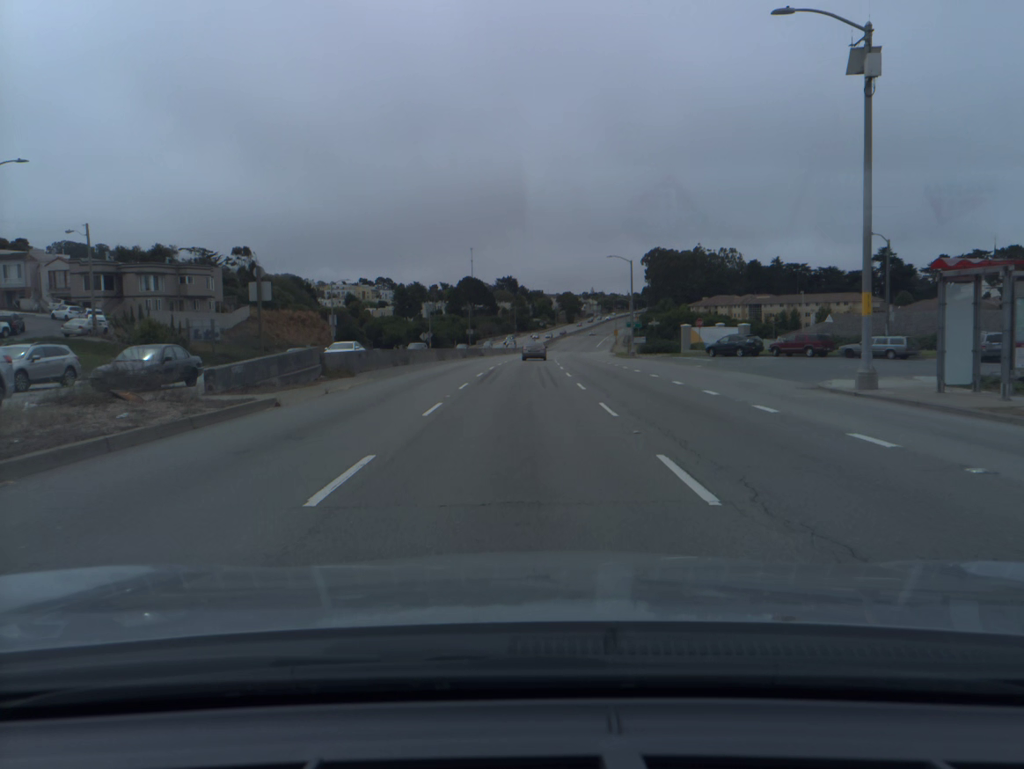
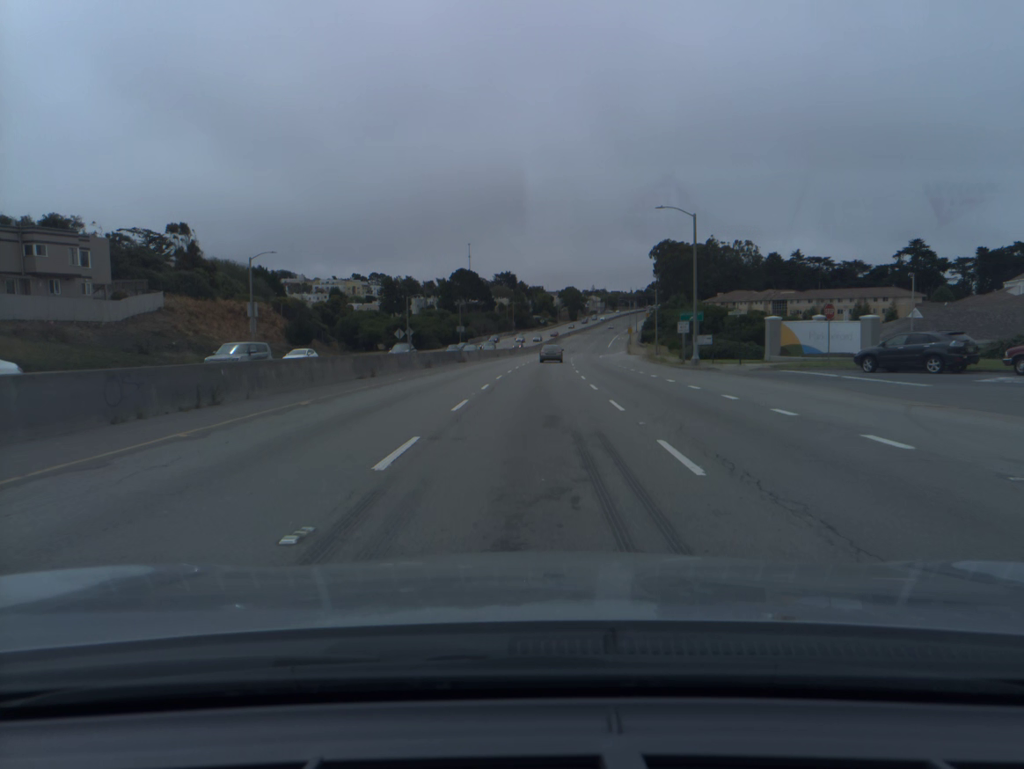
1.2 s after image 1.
(0.0, +27.9) m; 0°
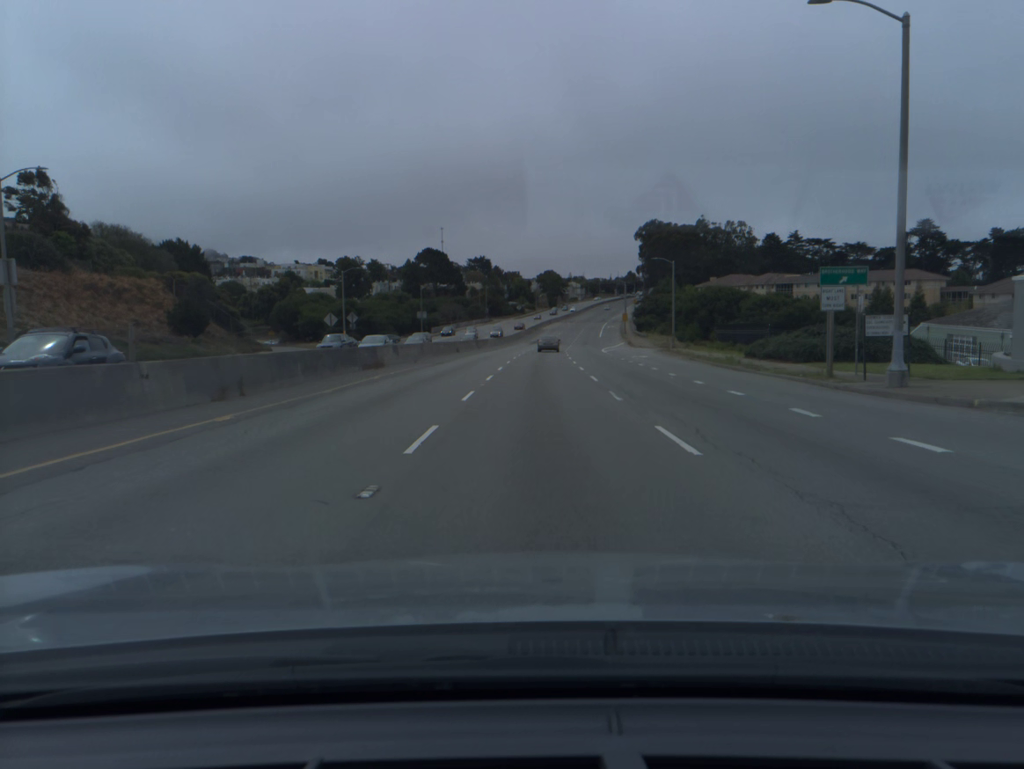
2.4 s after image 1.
(+0.4, +28.4) m; +2°
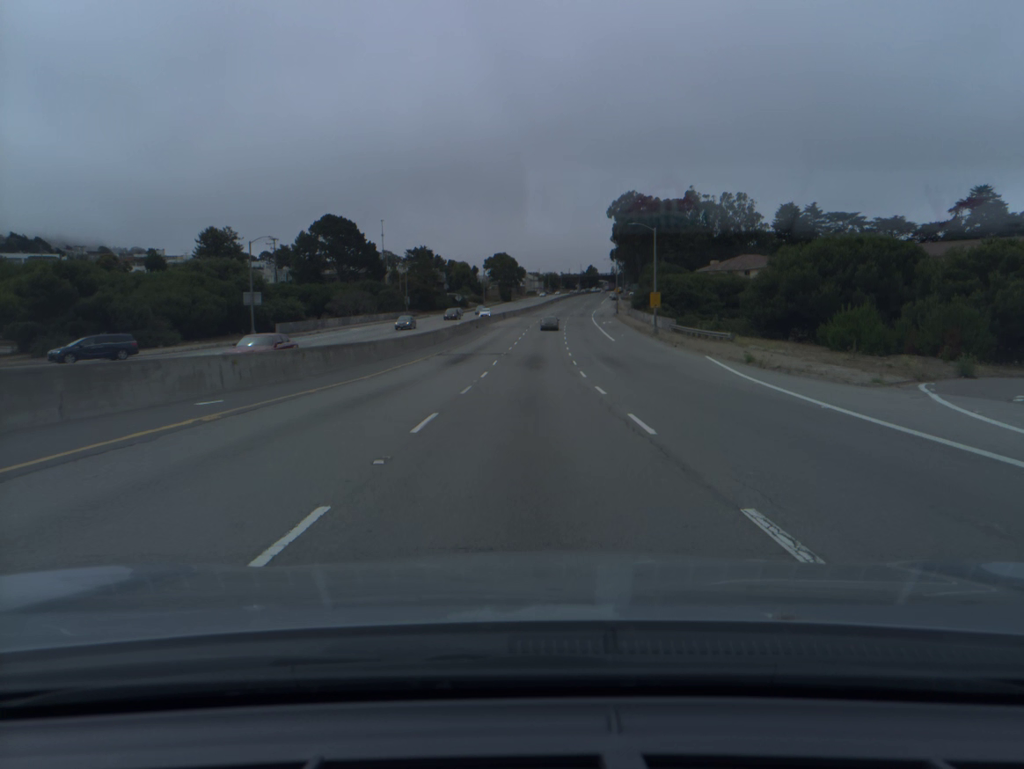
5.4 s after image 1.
(+2.3, +72.1) m; +3°
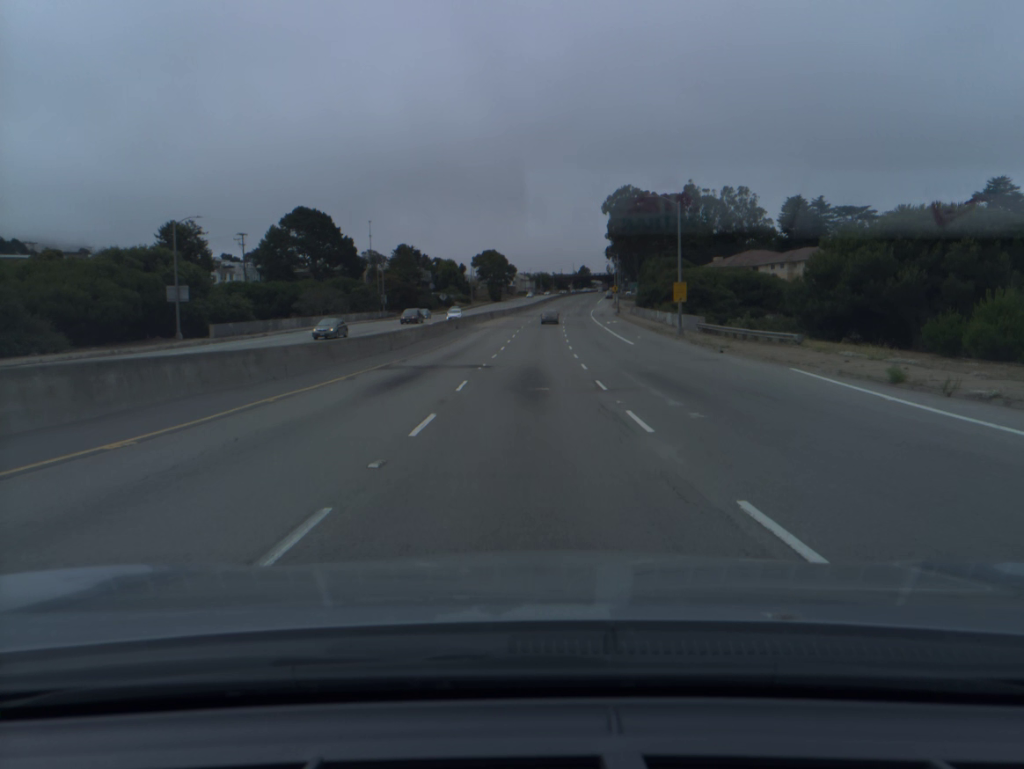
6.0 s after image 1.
(+0.1, +14.7) m; +1°
